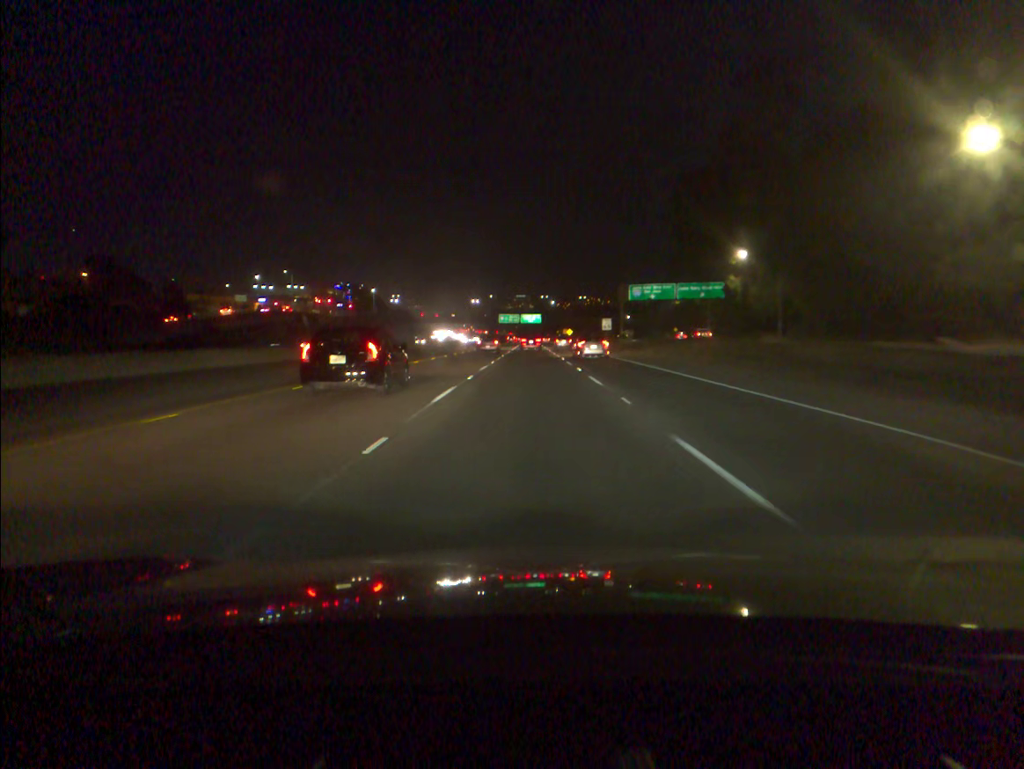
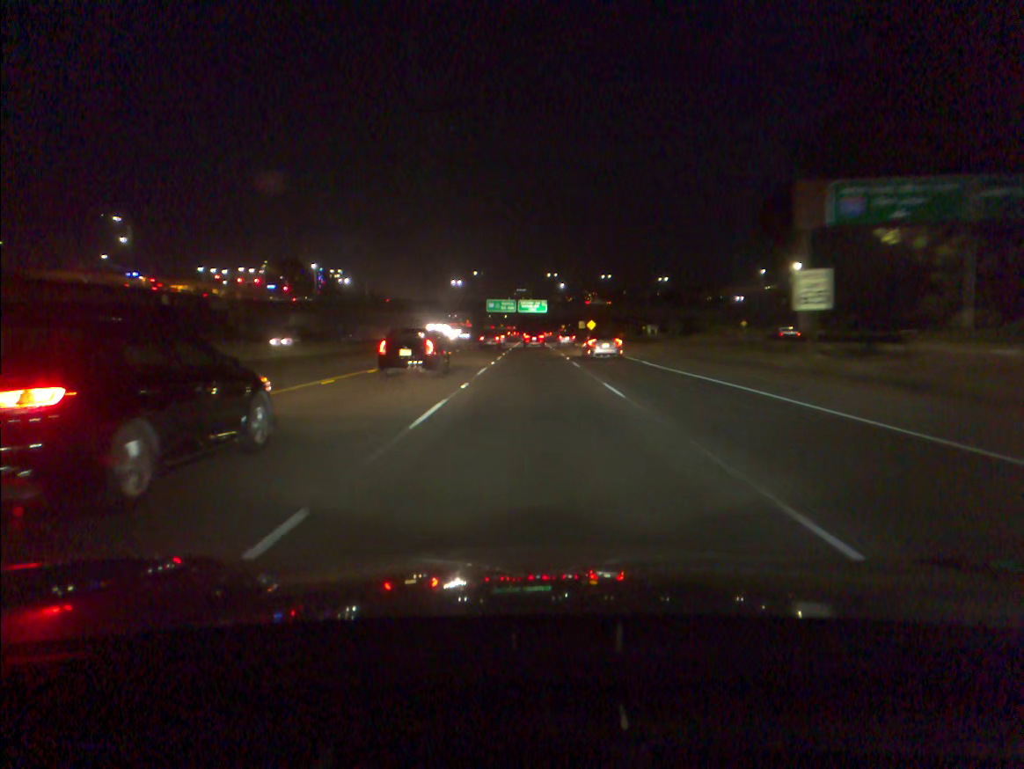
(-0.1, +77.9) m; 0°
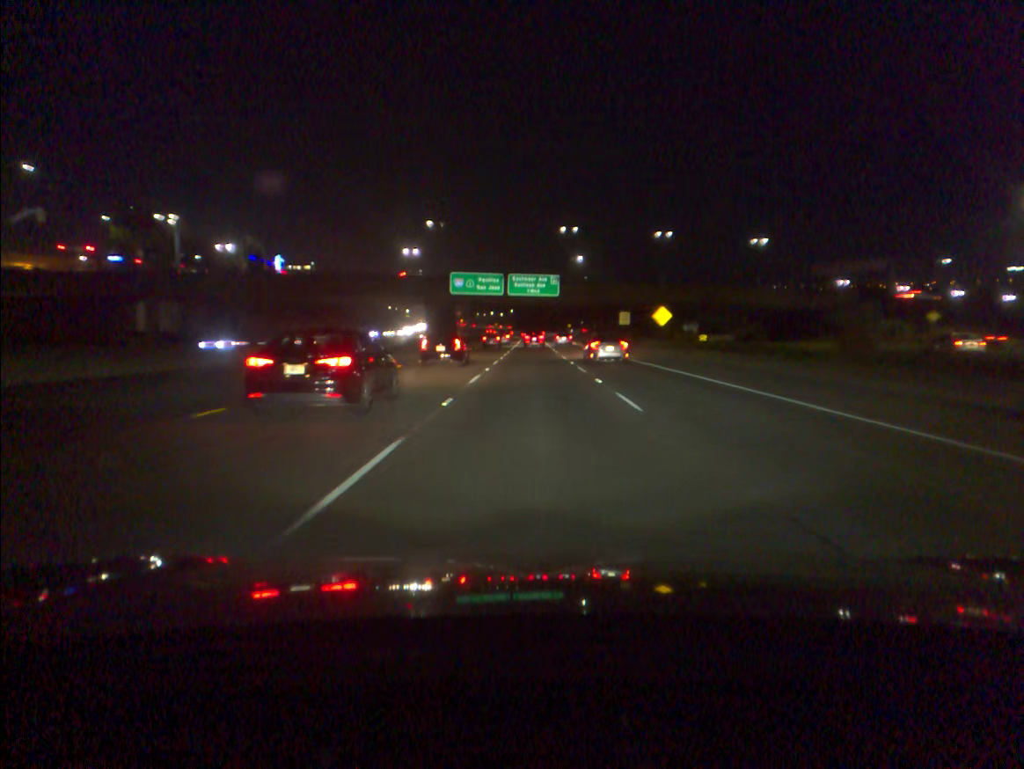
(0.0, +79.9) m; 0°
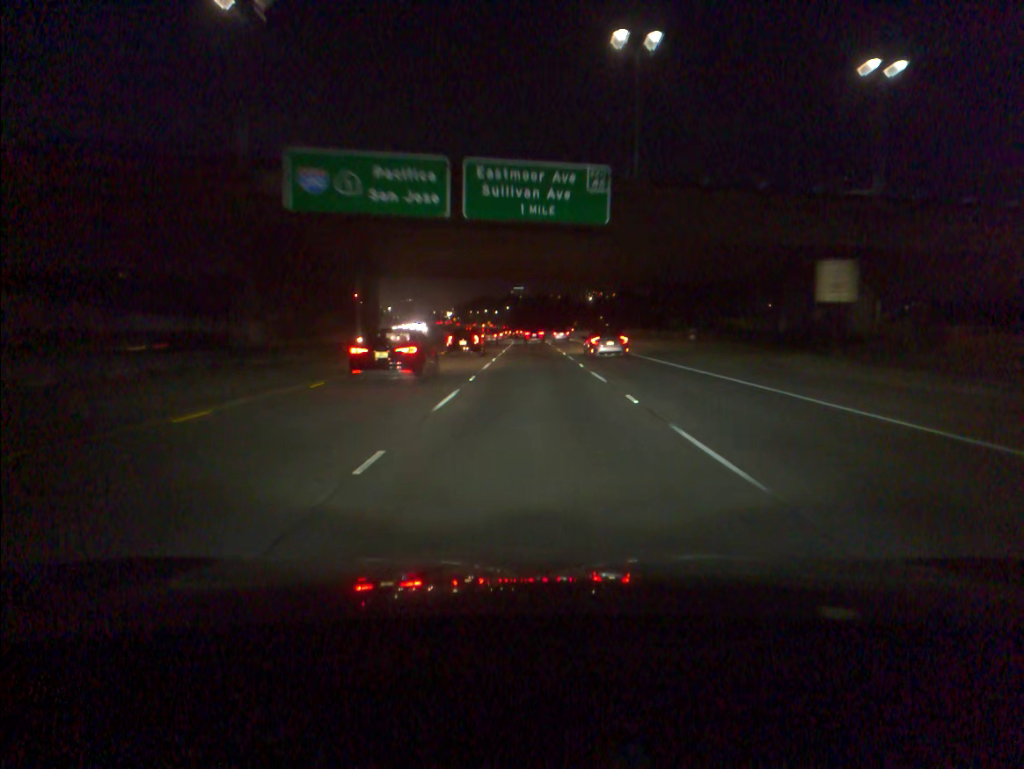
(+0.1, +65.4) m; 0°
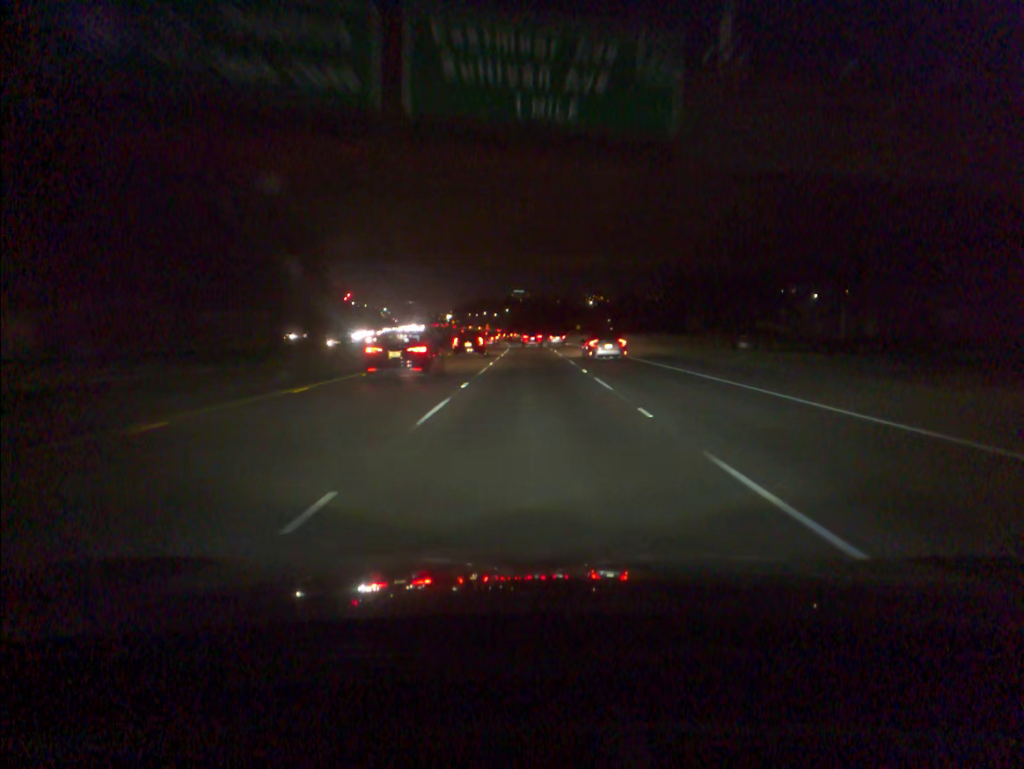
(0.0, +16.6) m; 0°
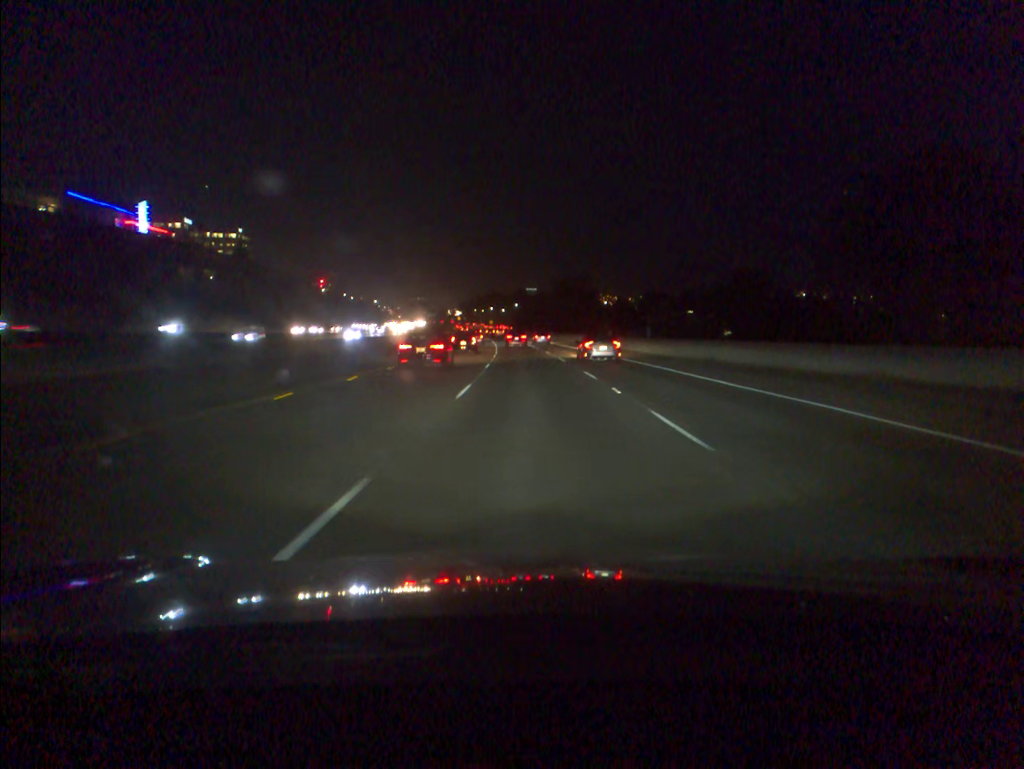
(-0.4, +66.9) m; -1°
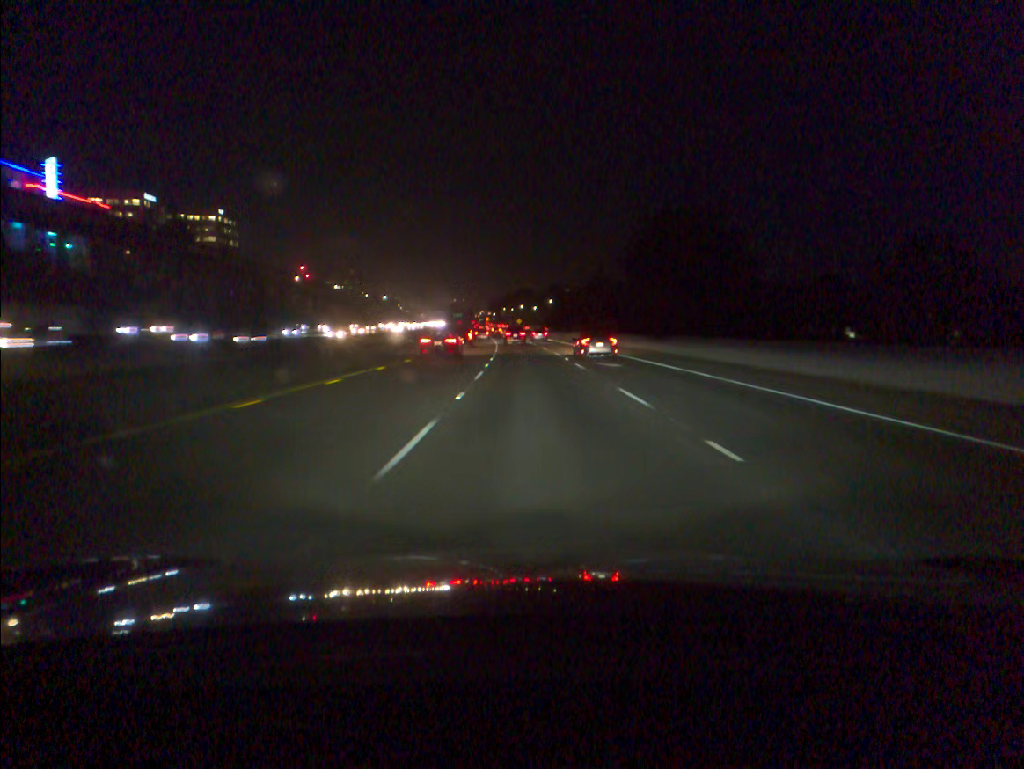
(-1.4, +67.6) m; -2°
